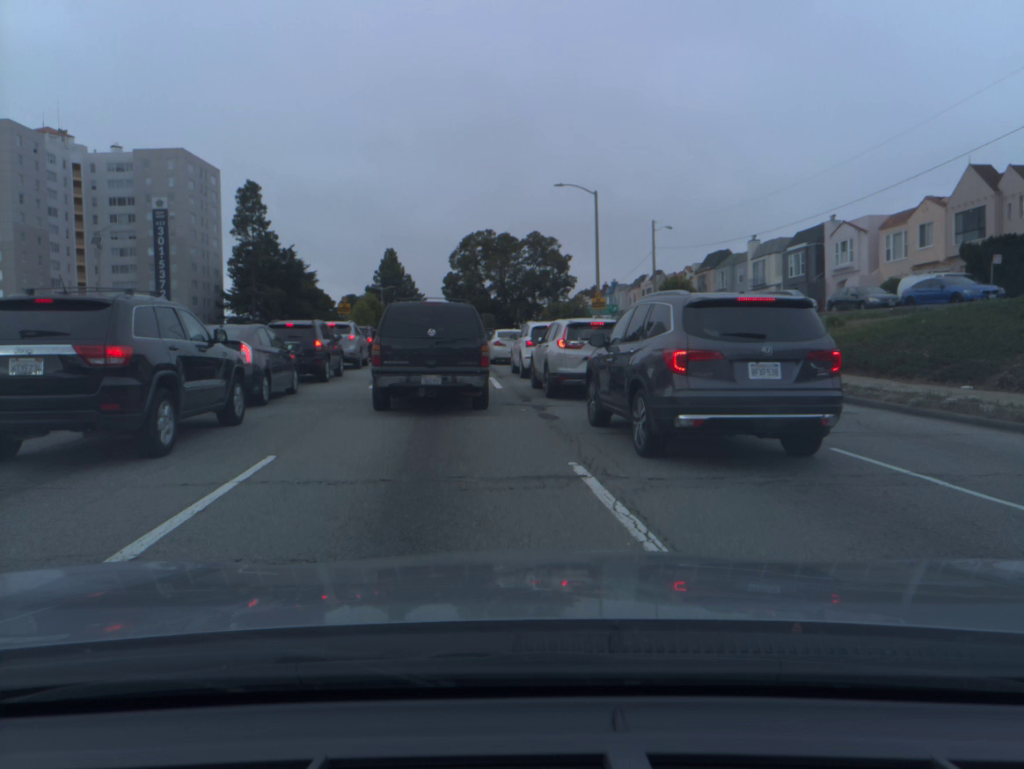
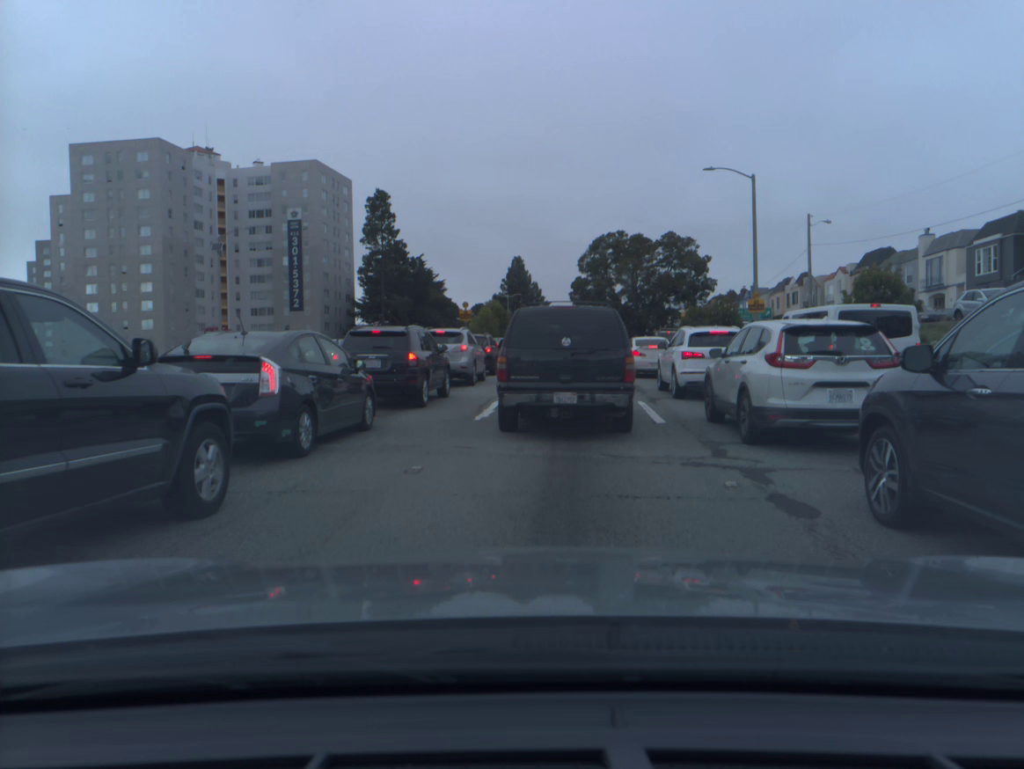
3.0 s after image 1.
(-1.0, +5.8) m; -10°
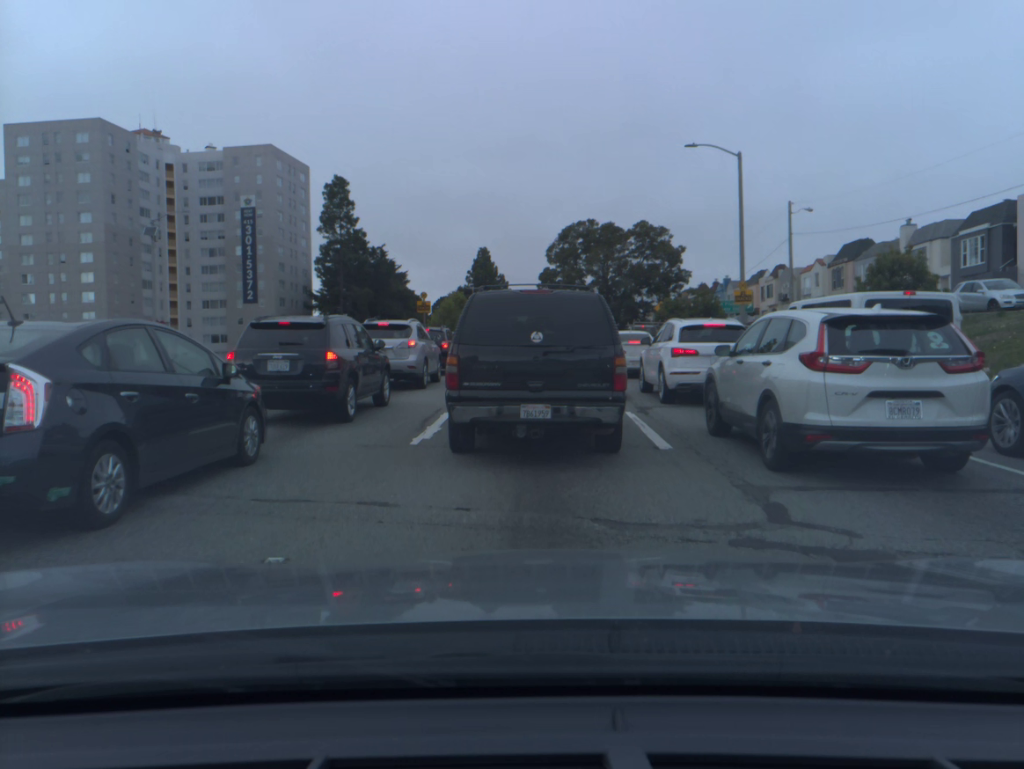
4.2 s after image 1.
(+0.1, +3.5) m; +2°
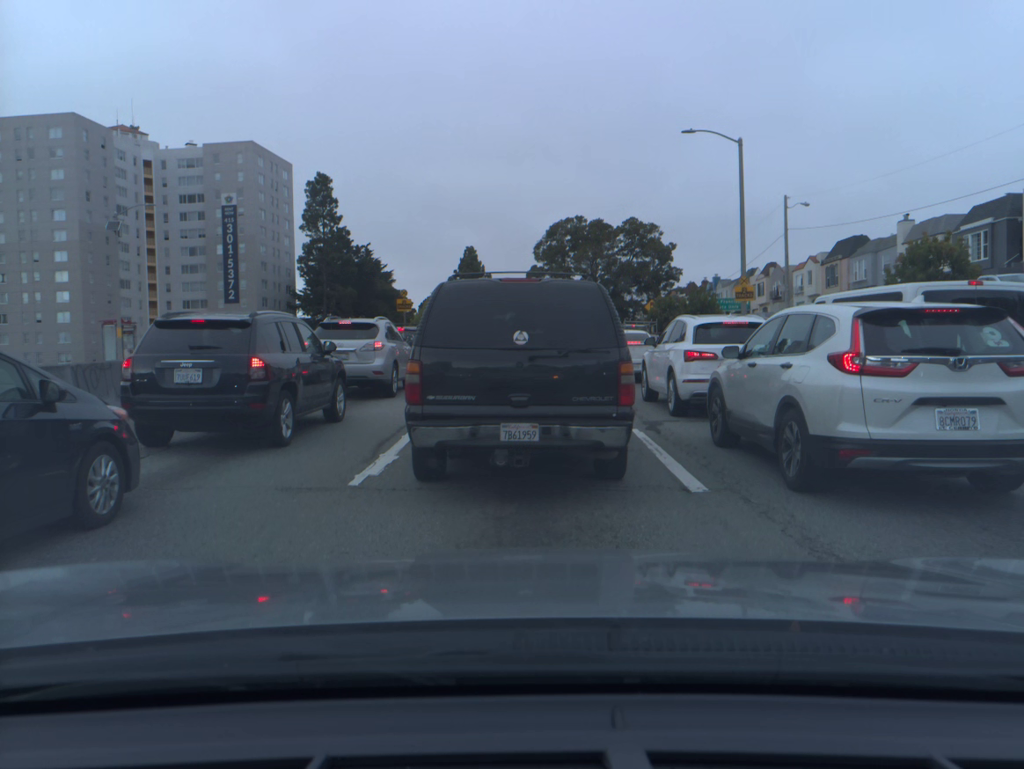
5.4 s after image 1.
(0.0, +2.7) m; +2°
